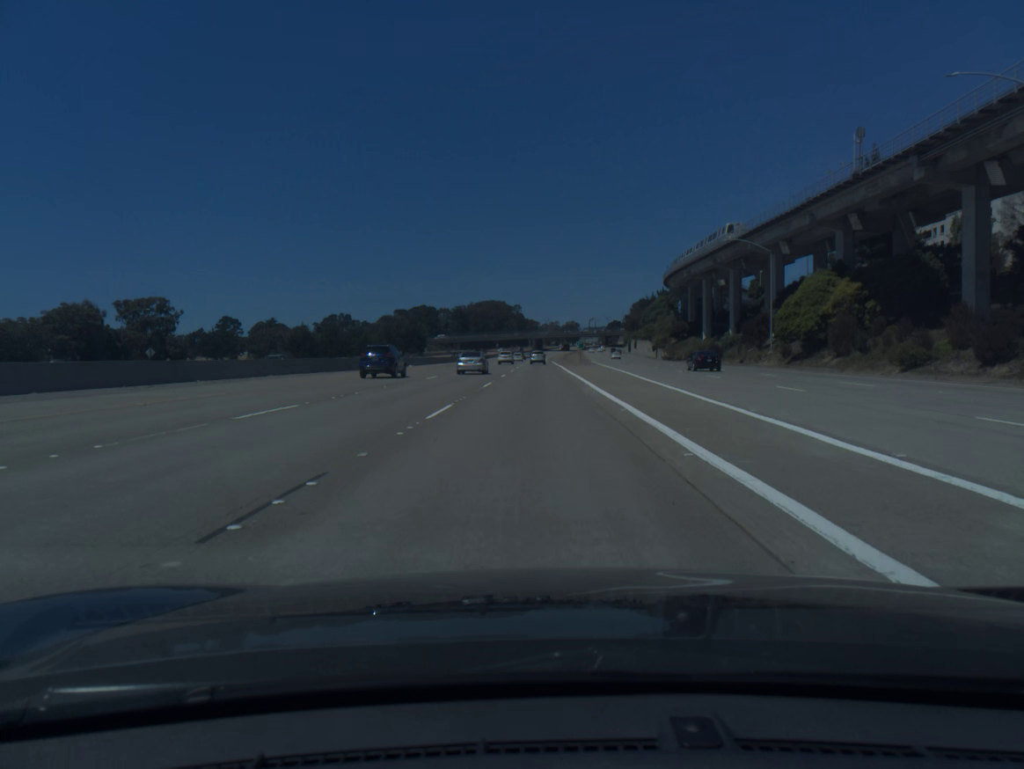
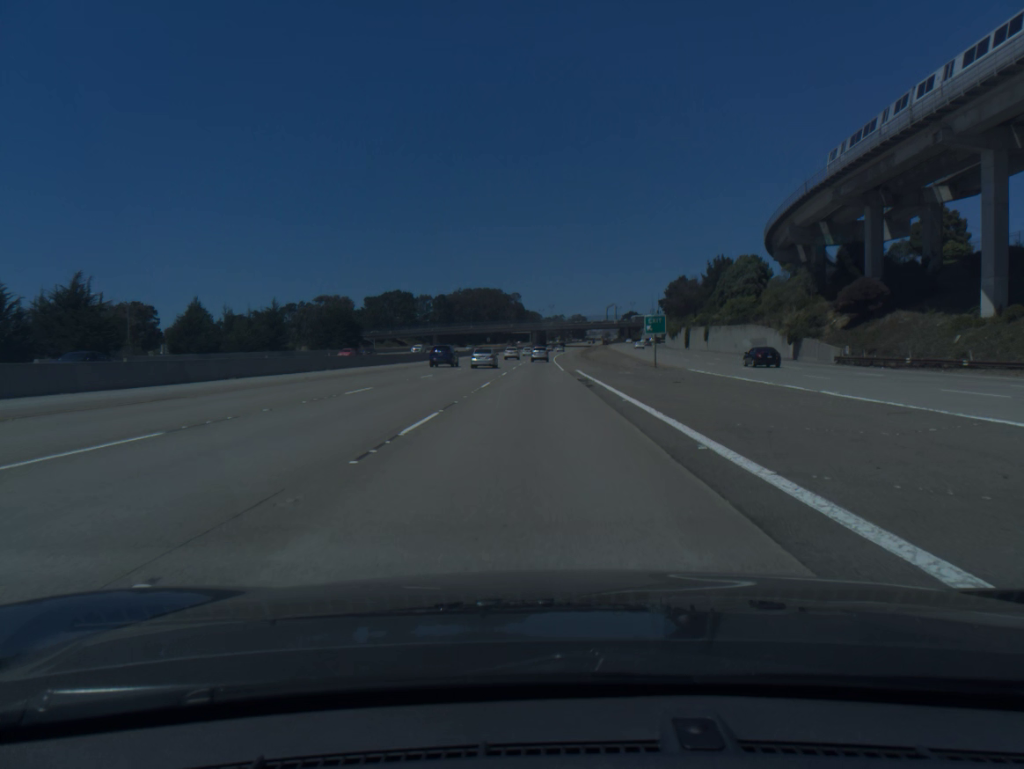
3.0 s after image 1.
(0.0, +90.3) m; 0°
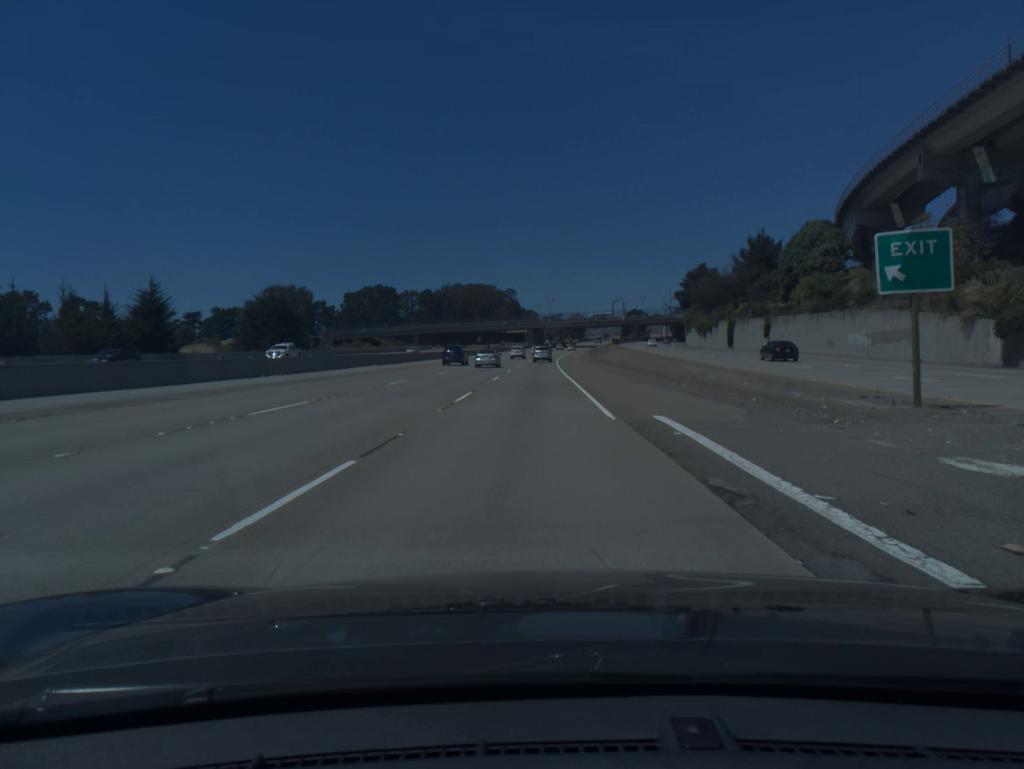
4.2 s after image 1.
(+0.1, +36.0) m; 0°
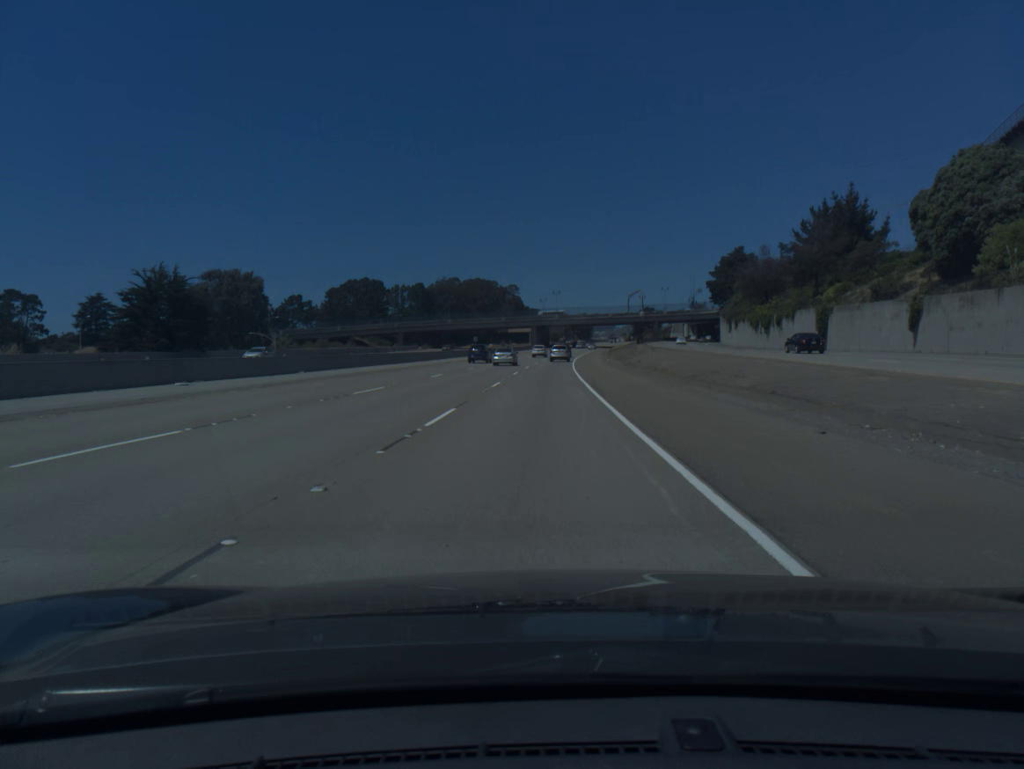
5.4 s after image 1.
(-0.1, +35.7) m; 0°
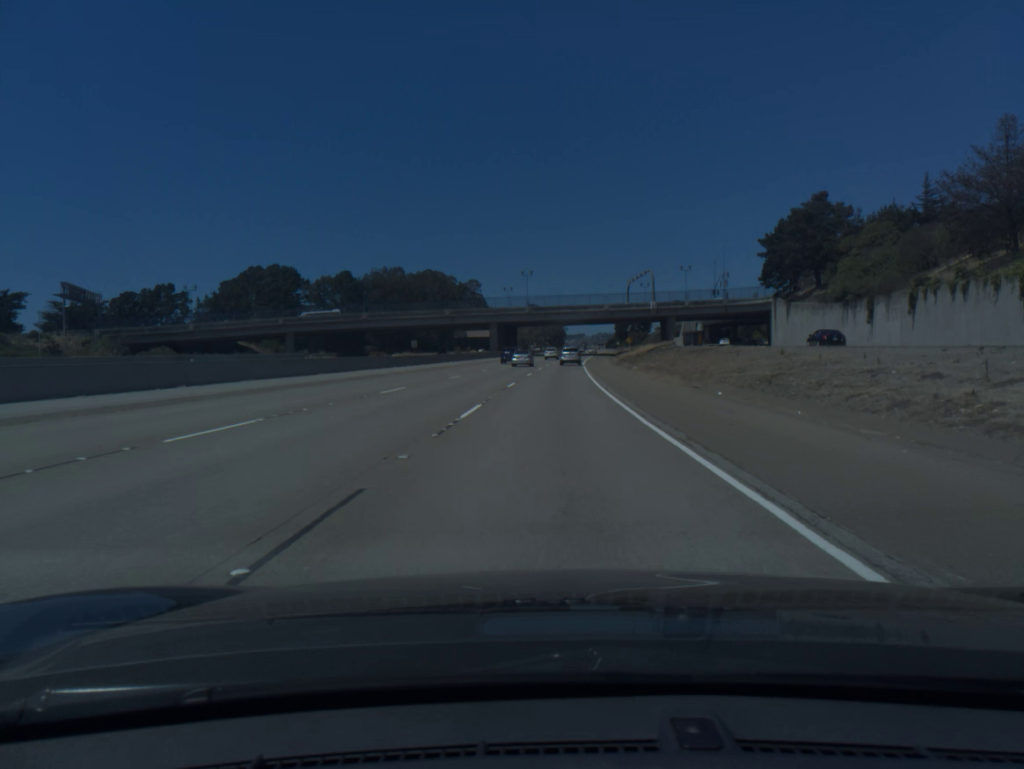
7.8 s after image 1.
(+1.0, +70.3) m; +2°
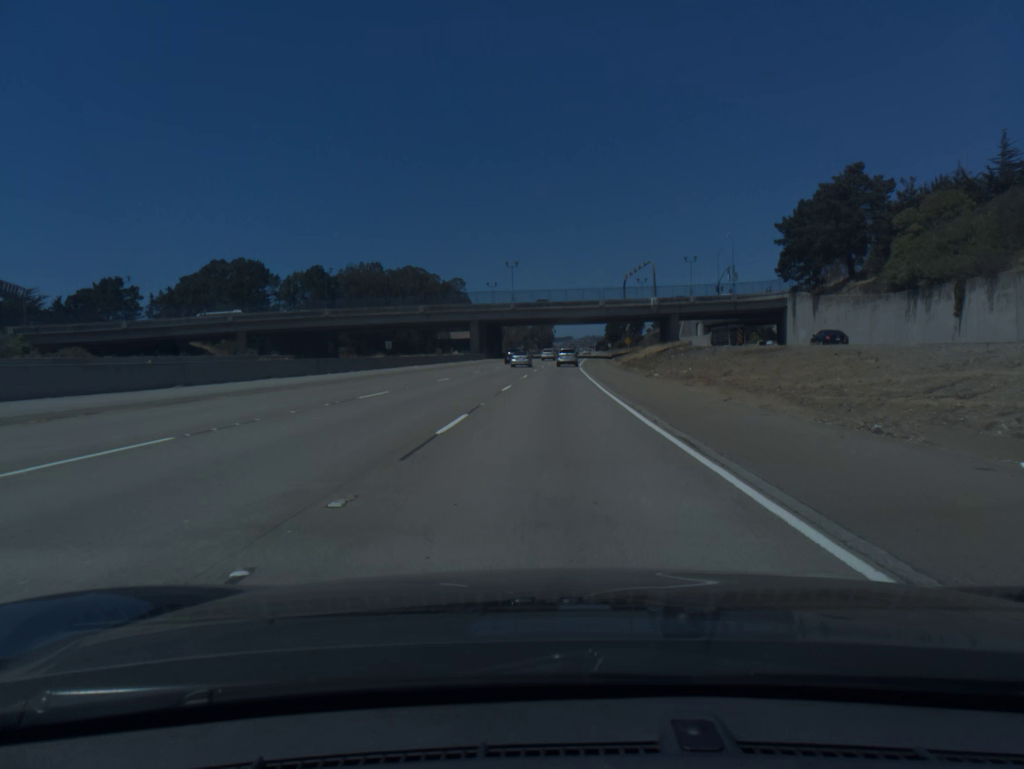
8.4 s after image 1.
(+0.1, +17.4) m; +1°
